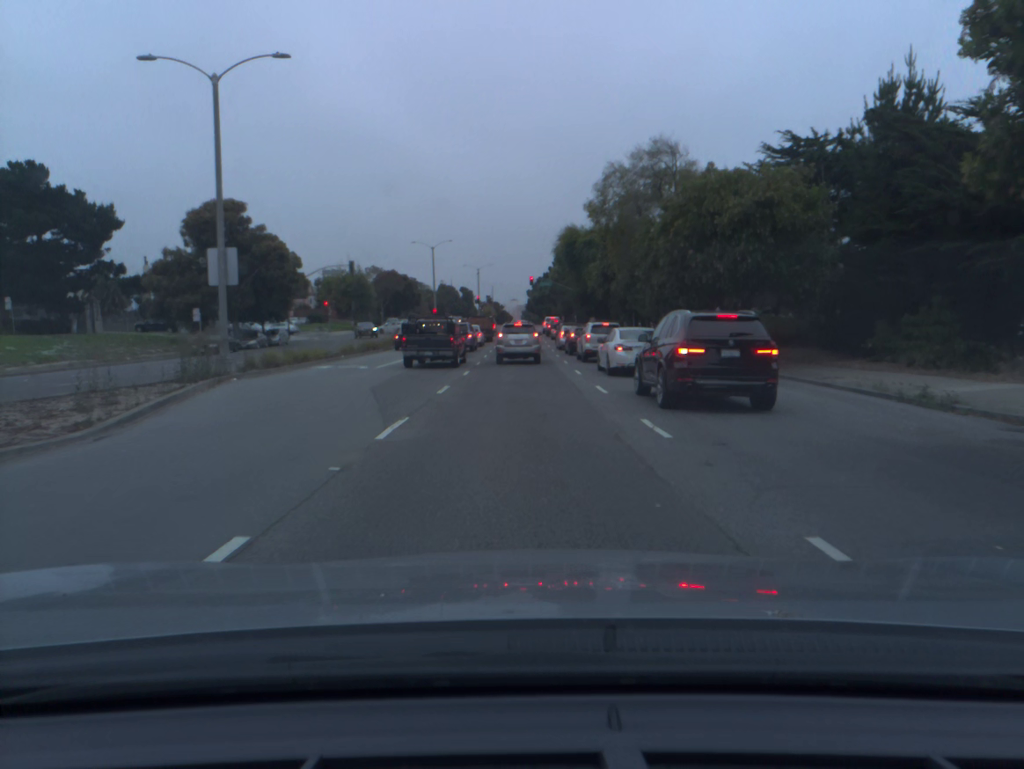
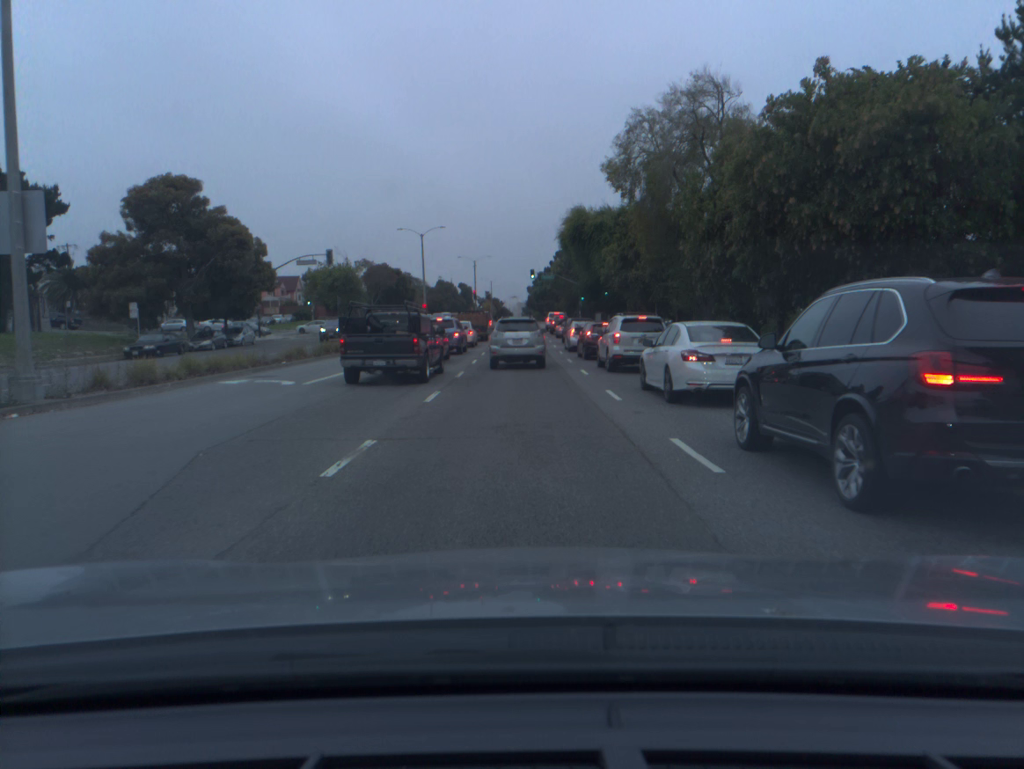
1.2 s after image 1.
(0.0, +10.2) m; 0°
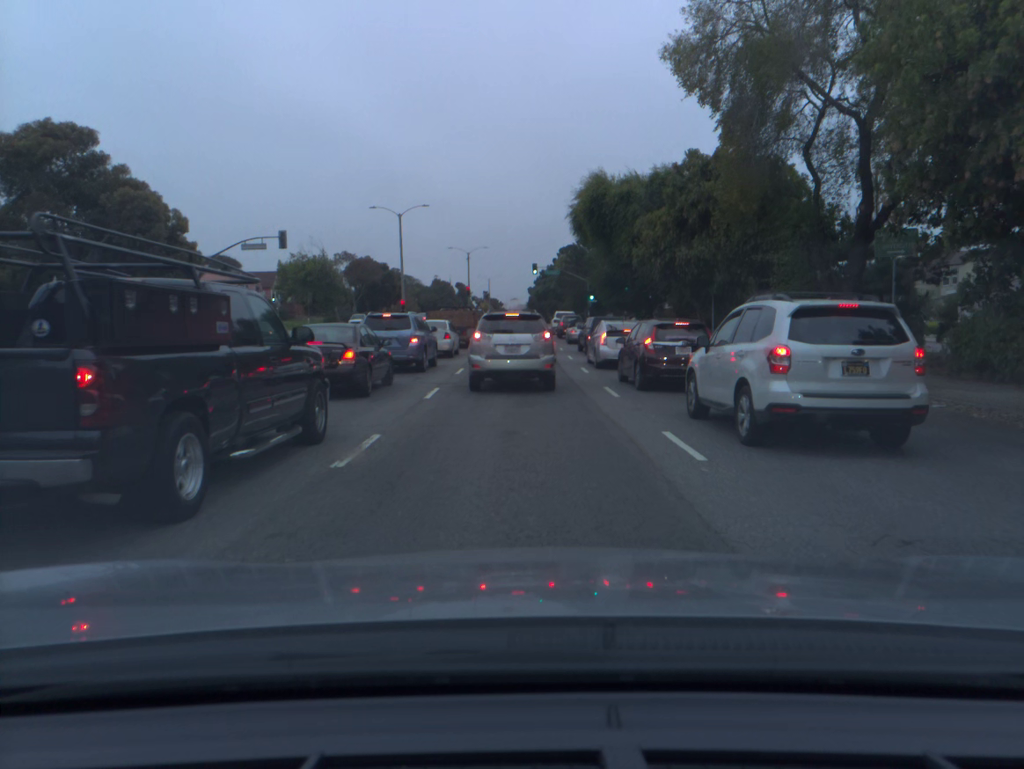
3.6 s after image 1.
(0.0, +14.3) m; 0°
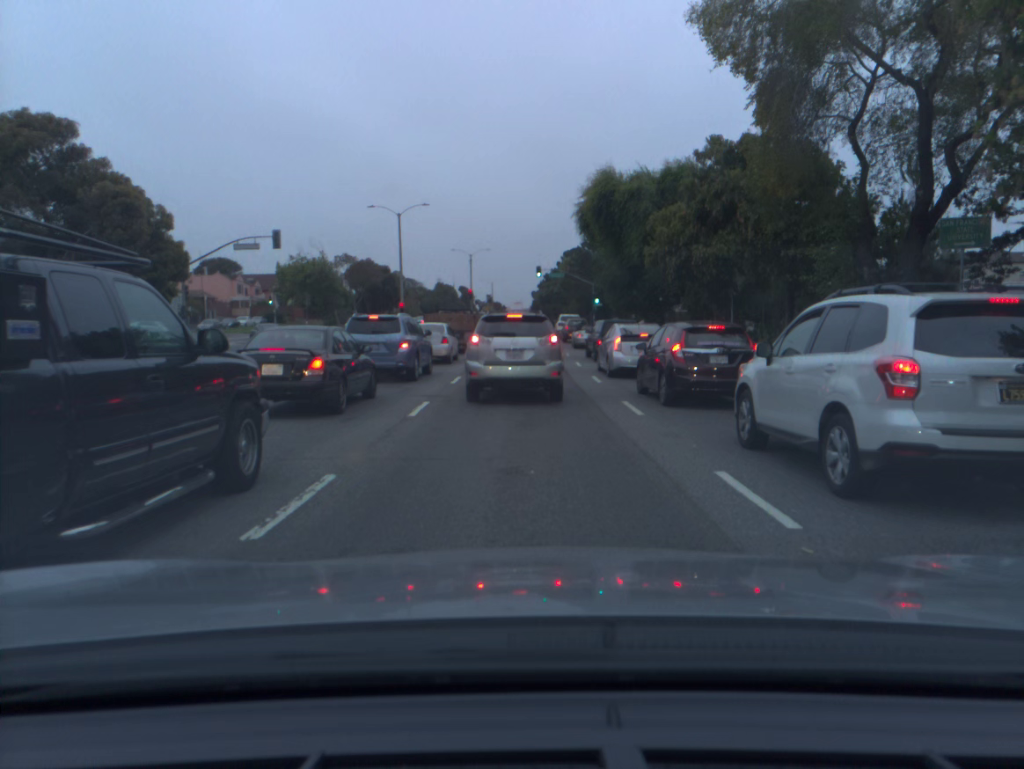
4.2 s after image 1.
(0.0, +2.6) m; 0°
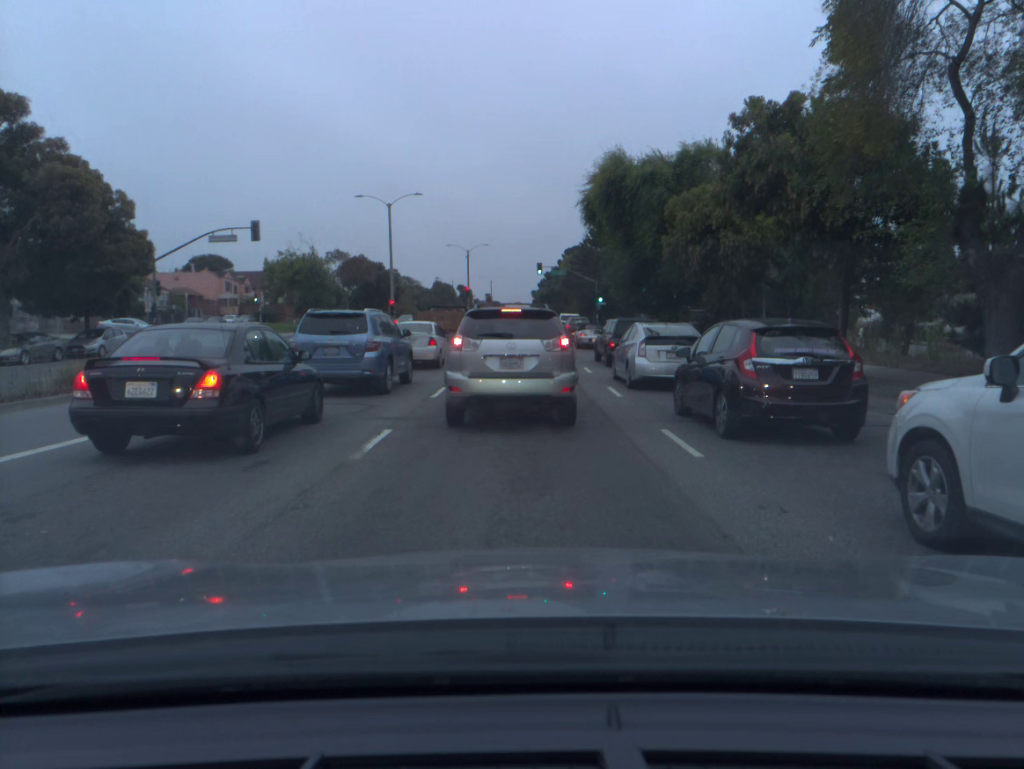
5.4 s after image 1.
(0.0, +4.1) m; 0°
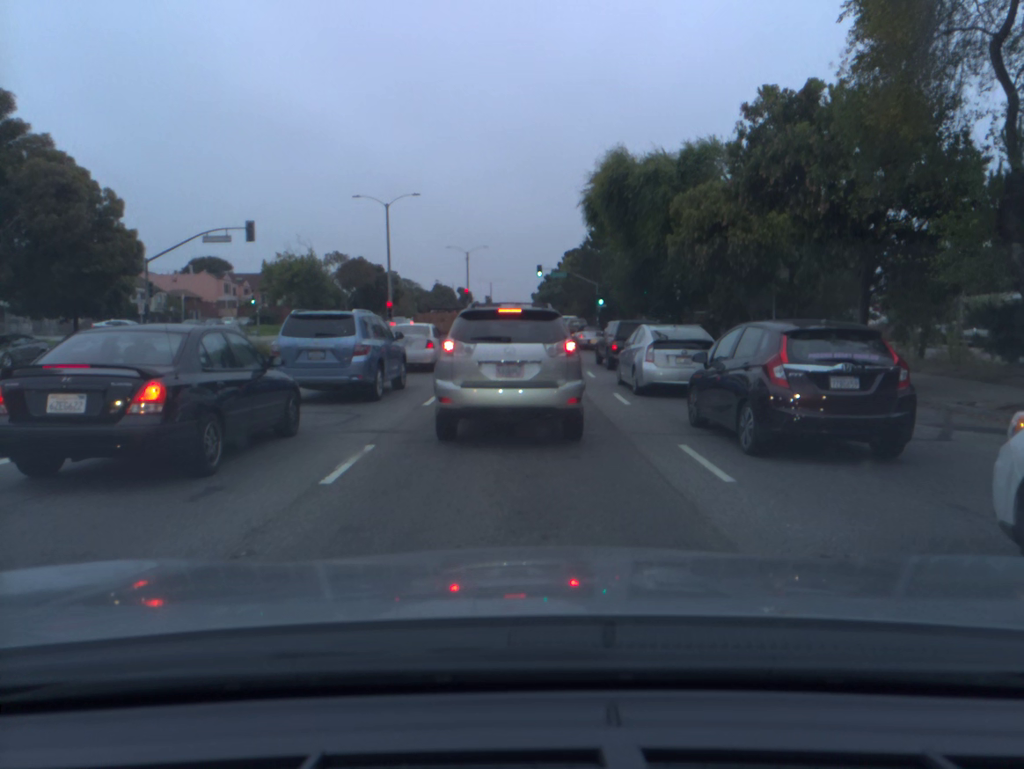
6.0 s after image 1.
(0.0, +1.3) m; 0°
